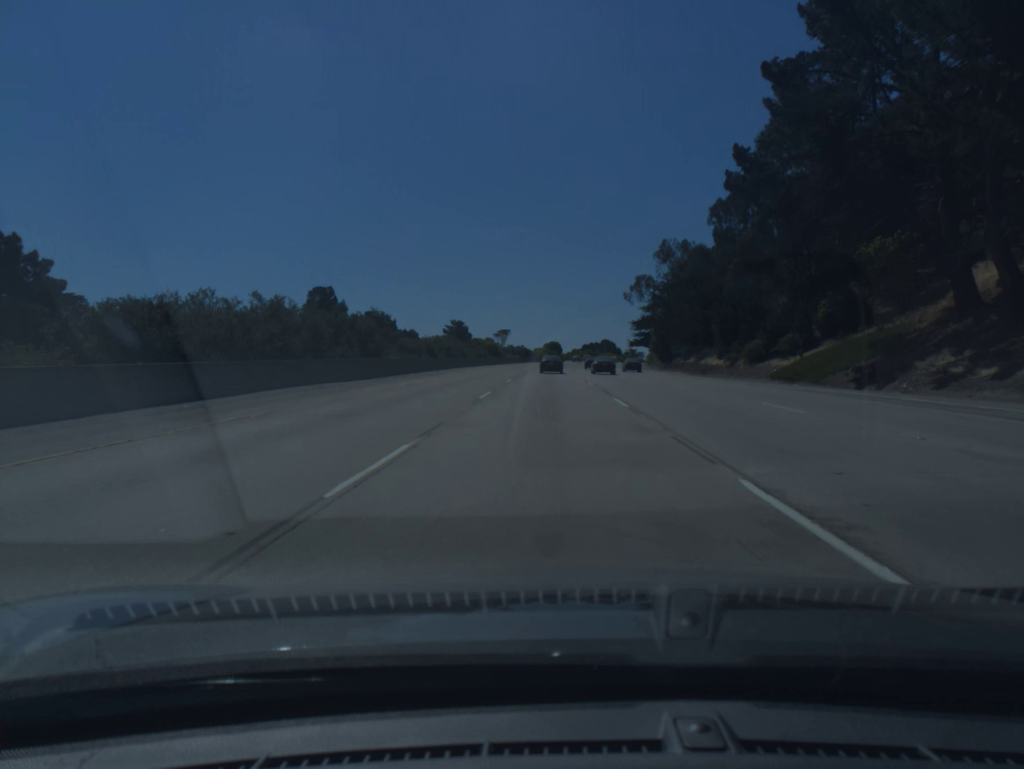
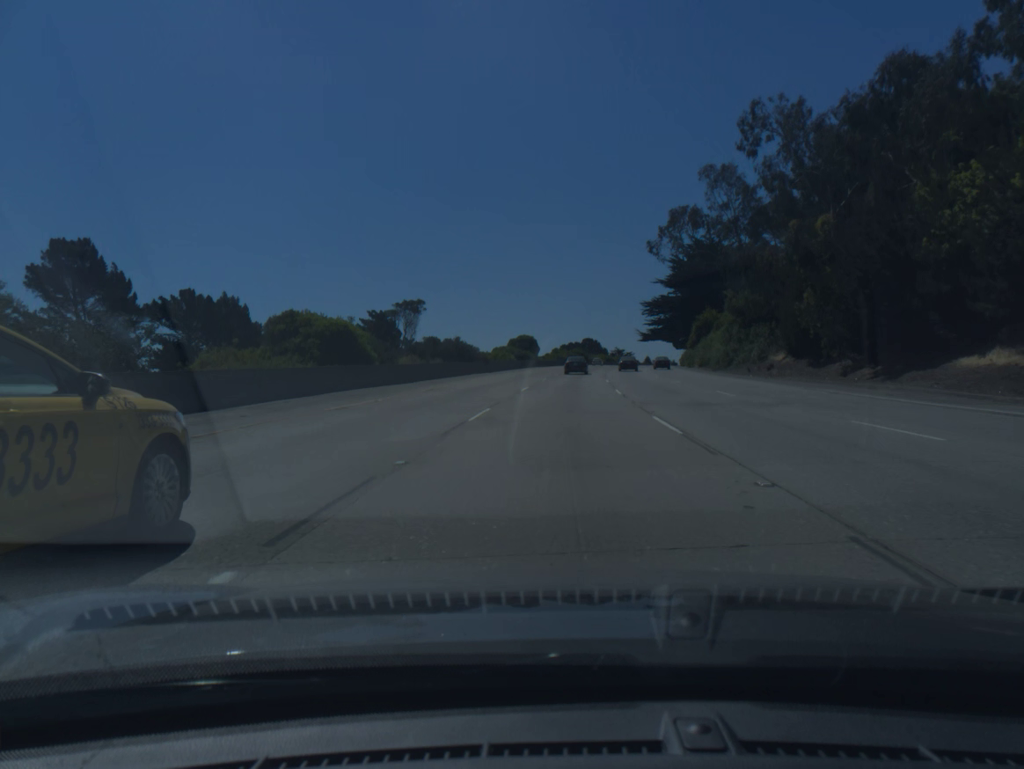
(+0.7, +79.0) m; +2°
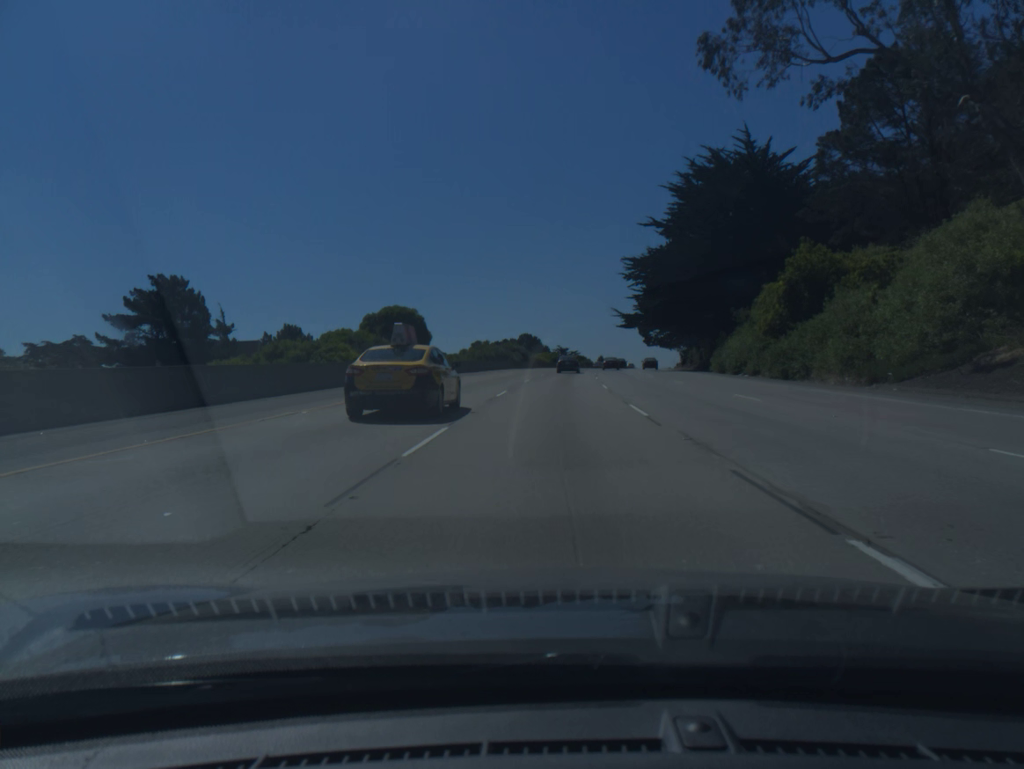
(+2.7, +63.8) m; +5°
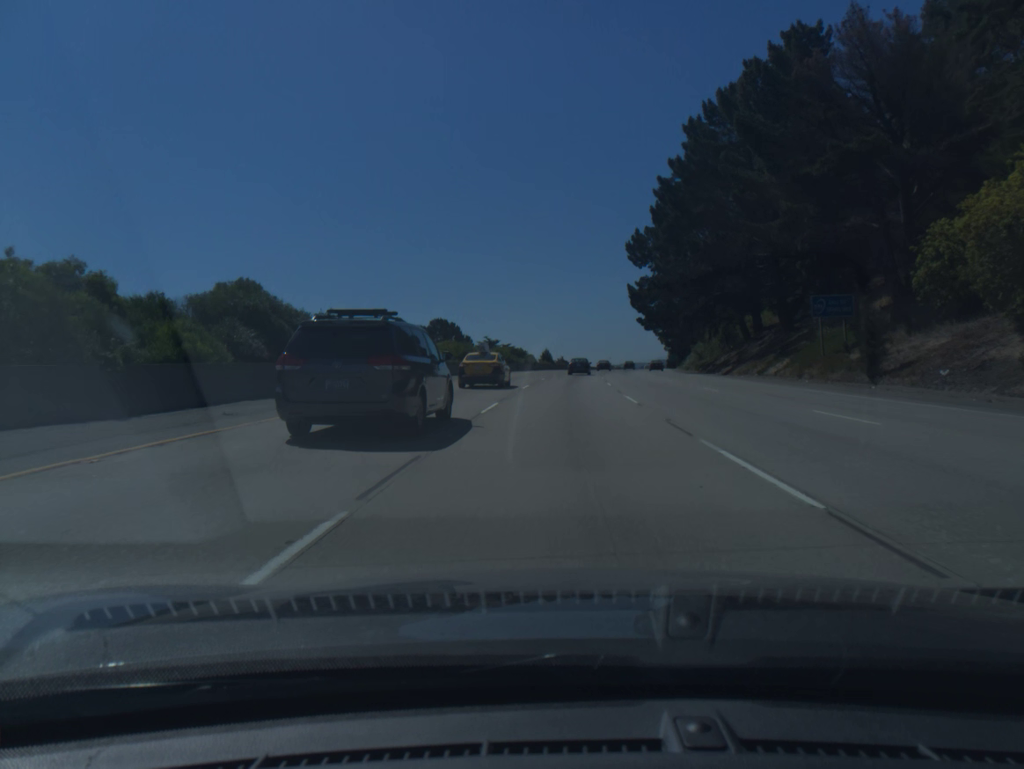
(+2.9, +80.5) m; +5°
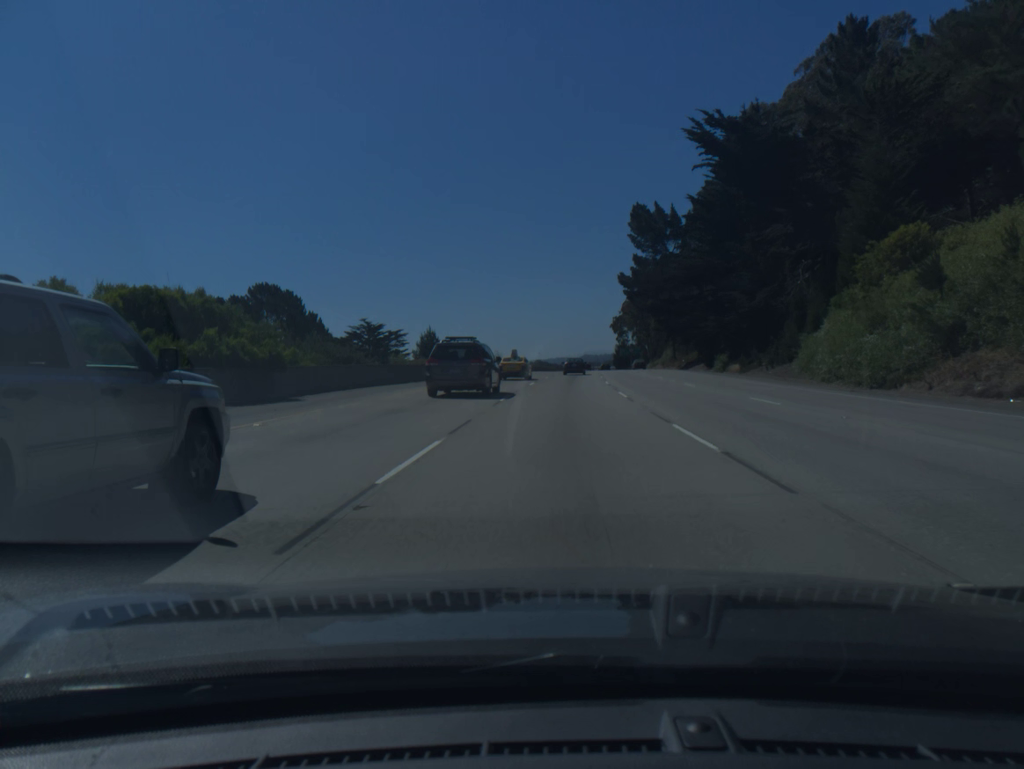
(+4.1, +82.0) m; +5°
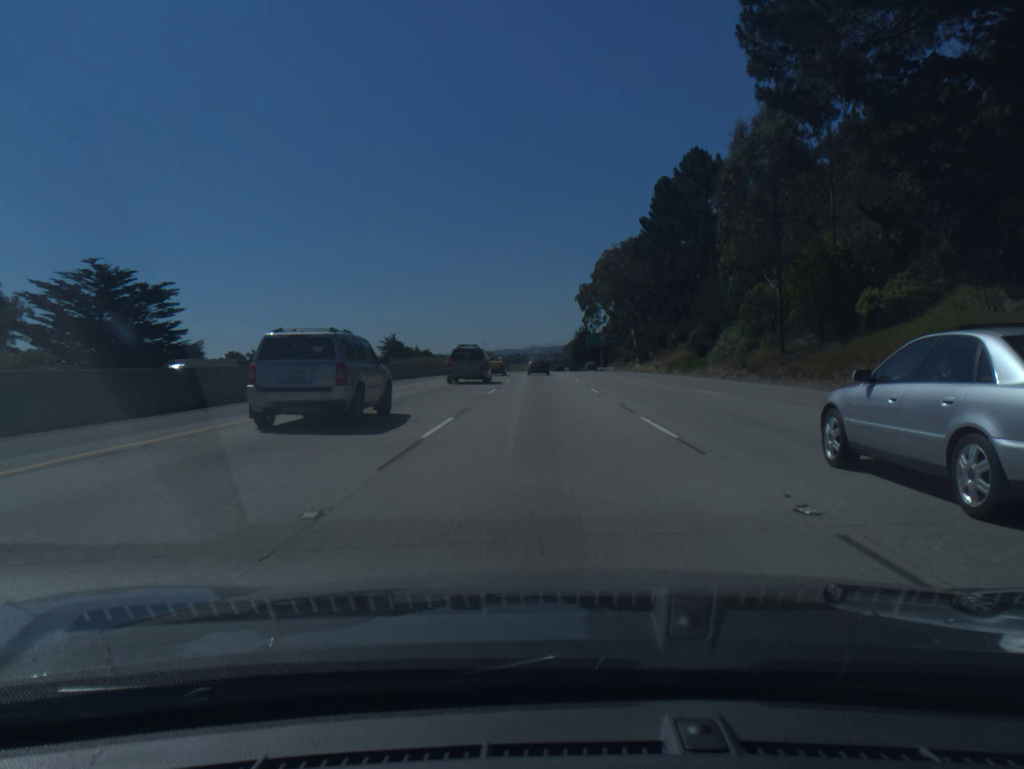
(+3.5, +83.4) m; +4°
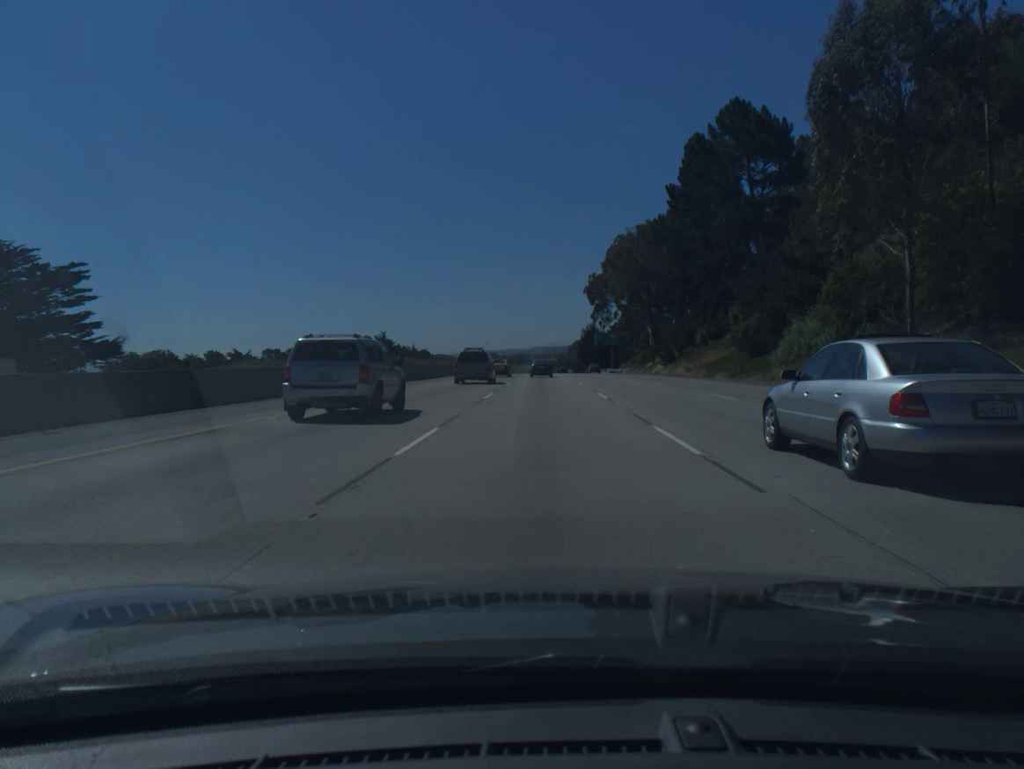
(0.0, +16.6) m; 0°
